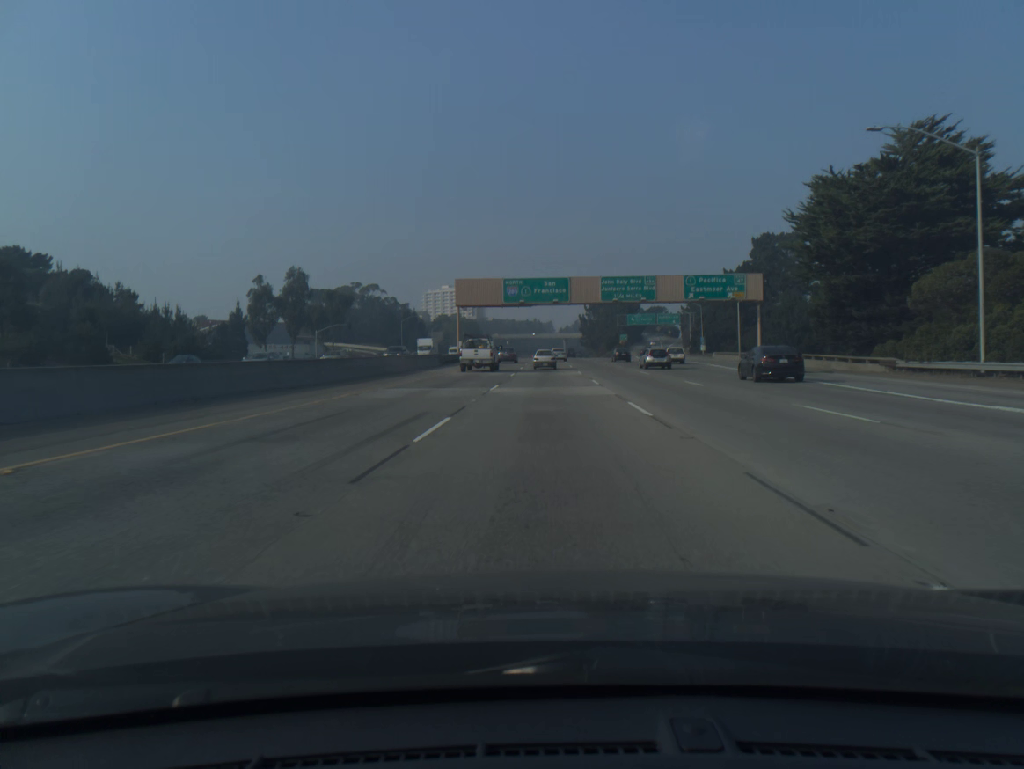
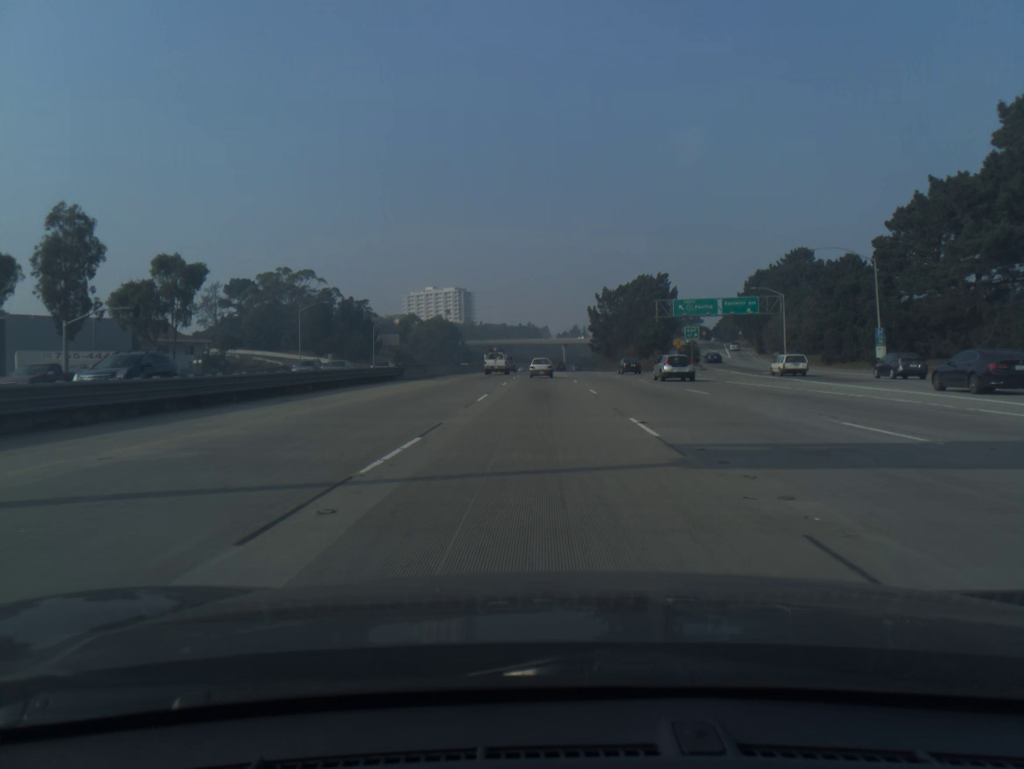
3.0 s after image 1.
(+0.4, +75.6) m; 0°
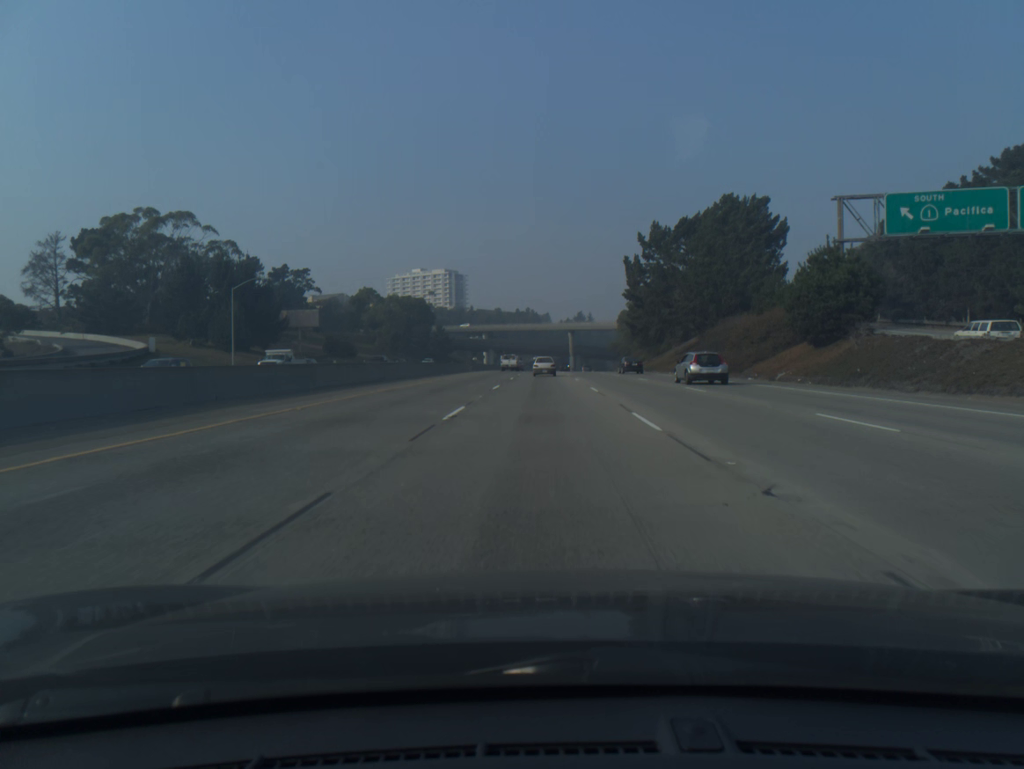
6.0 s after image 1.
(-0.3, +75.0) m; 0°
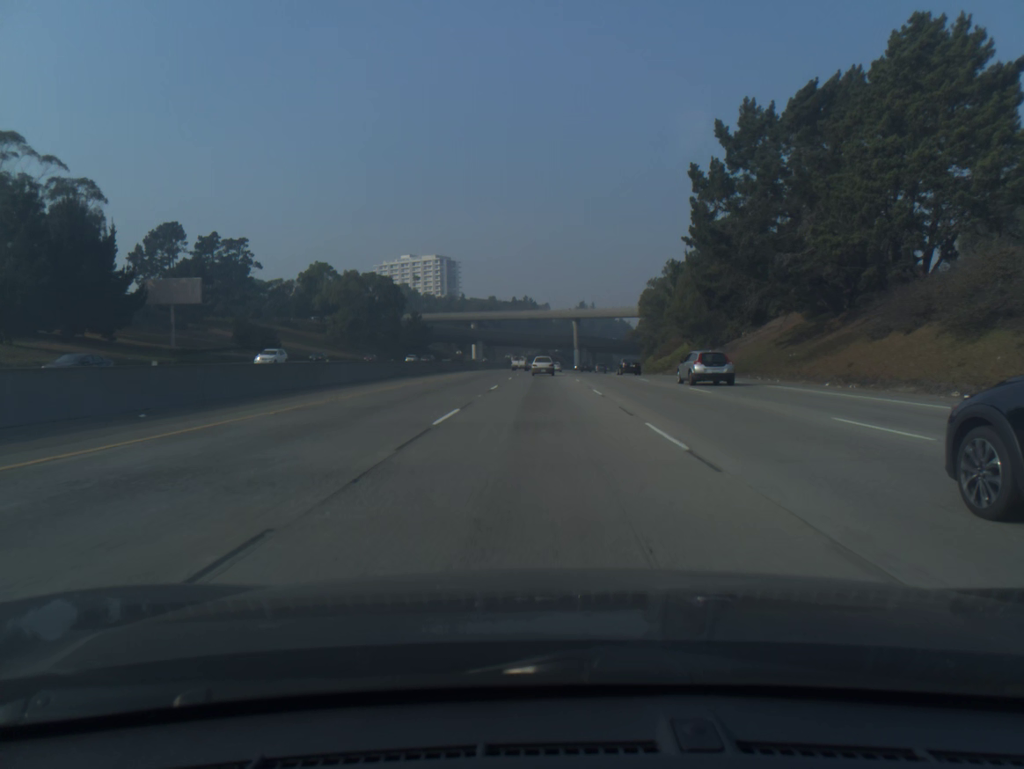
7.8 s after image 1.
(+0.1, +45.3) m; 0°
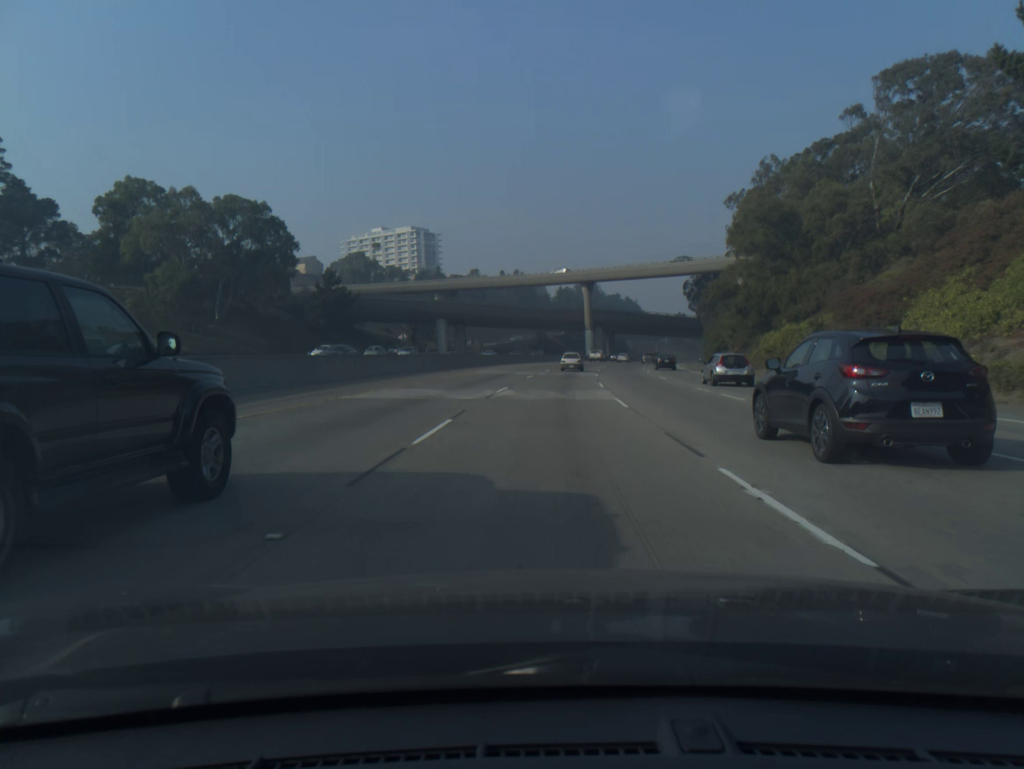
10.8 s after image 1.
(-0.1, +75.7) m; 0°
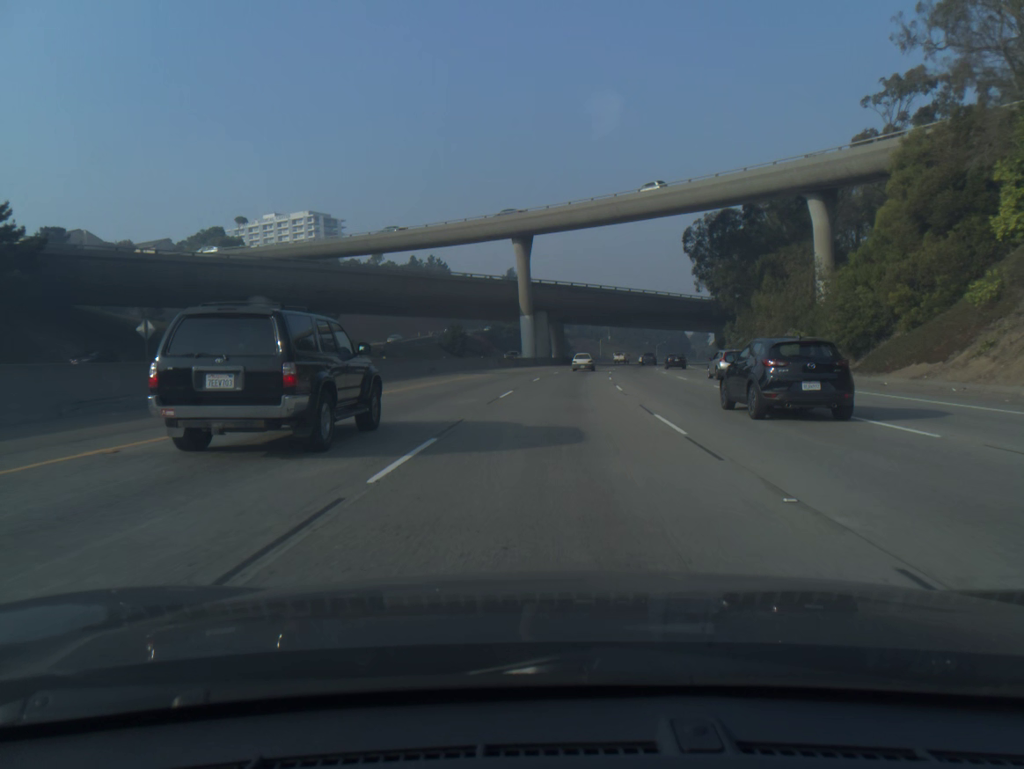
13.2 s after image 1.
(+2.3, +61.6) m; +5°
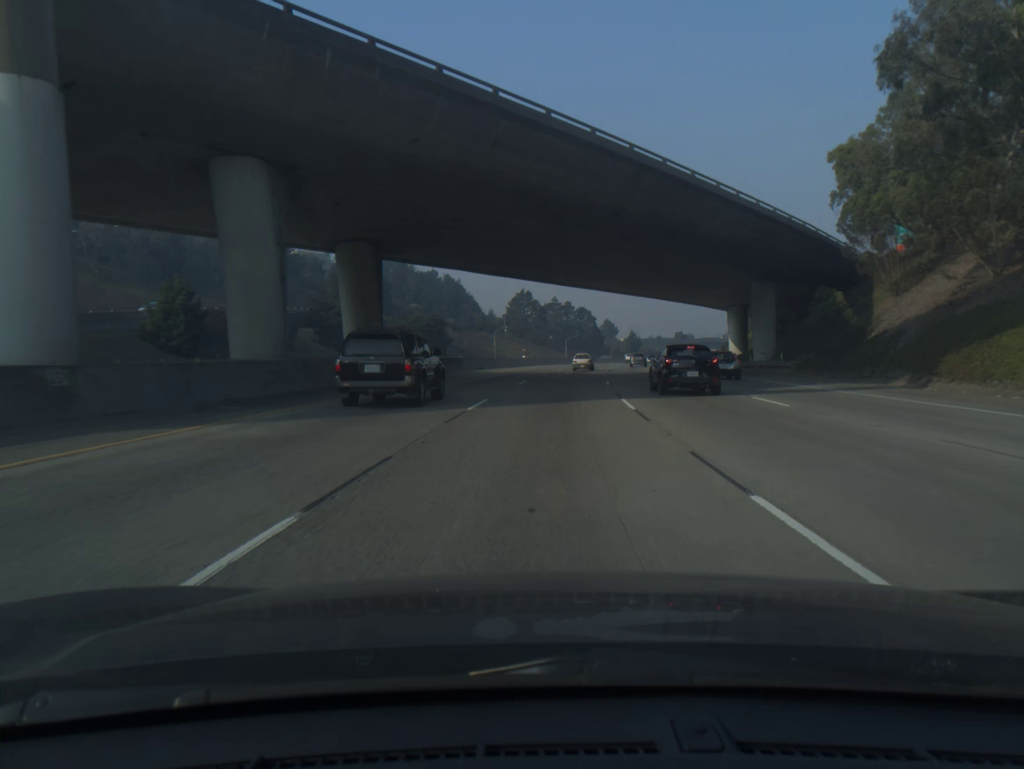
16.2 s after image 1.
(+5.2, +78.1) m; +7°
